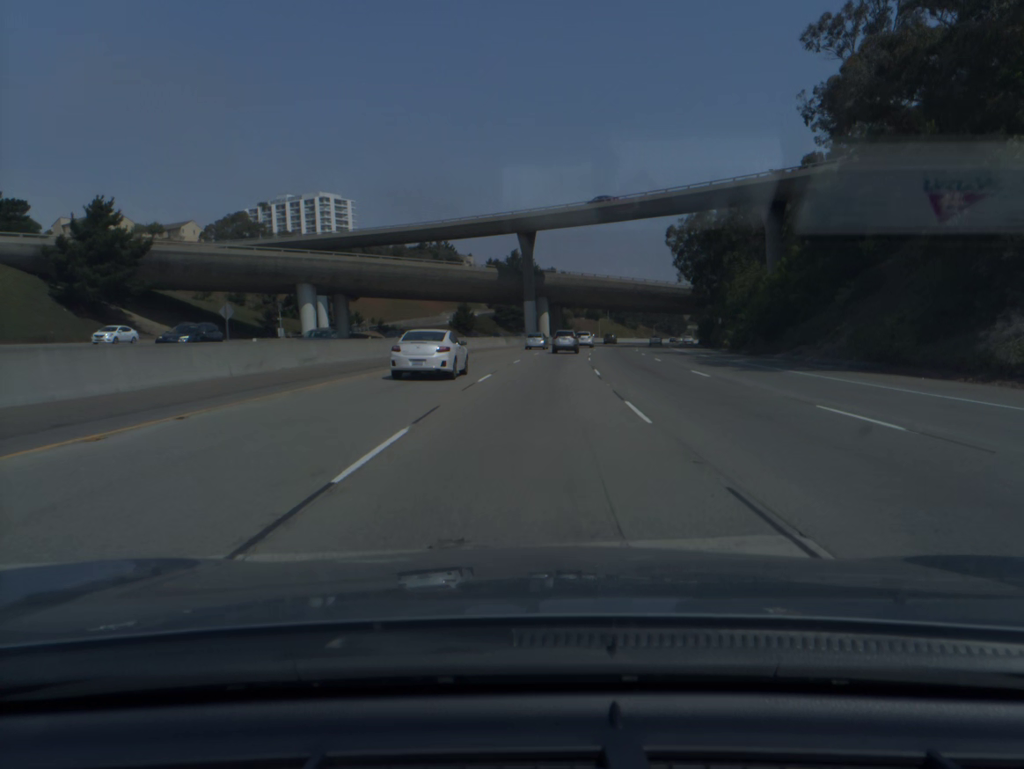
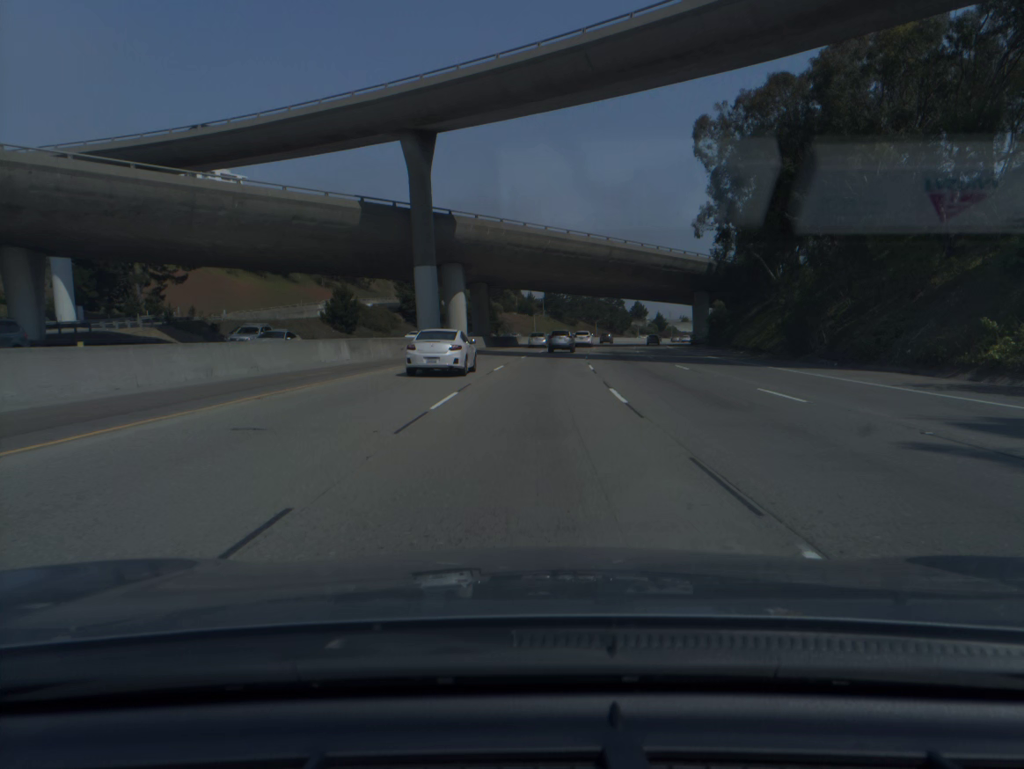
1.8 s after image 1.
(+2.5, +52.0) m; +5°
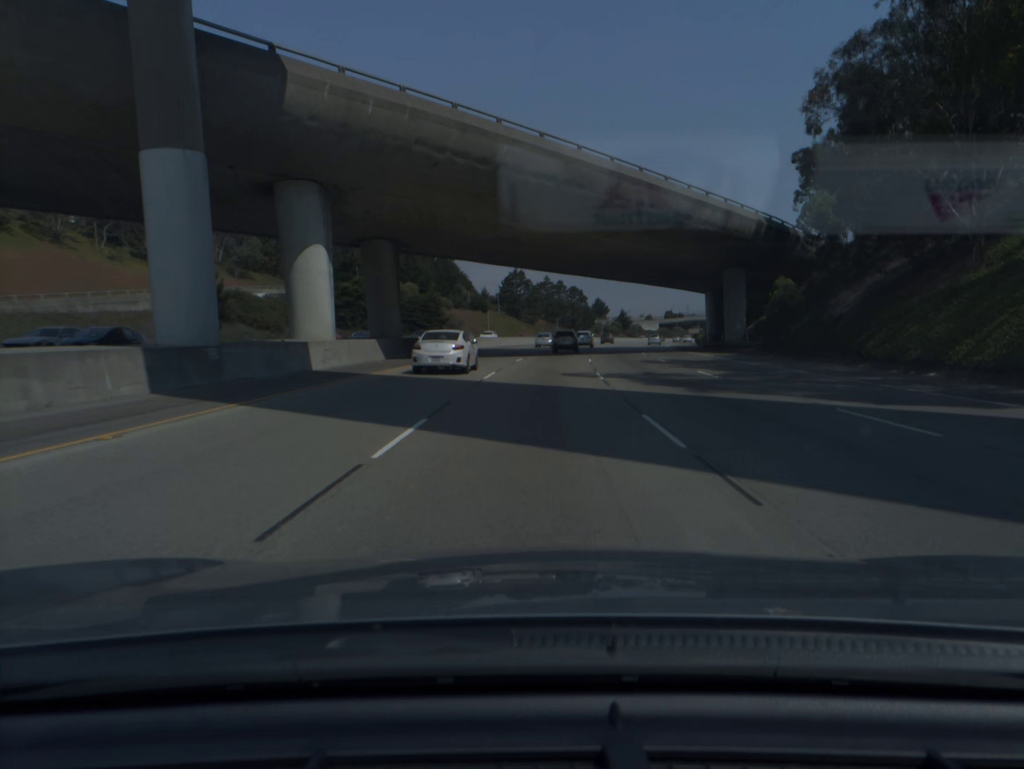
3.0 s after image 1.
(+0.9, +34.6) m; +3°
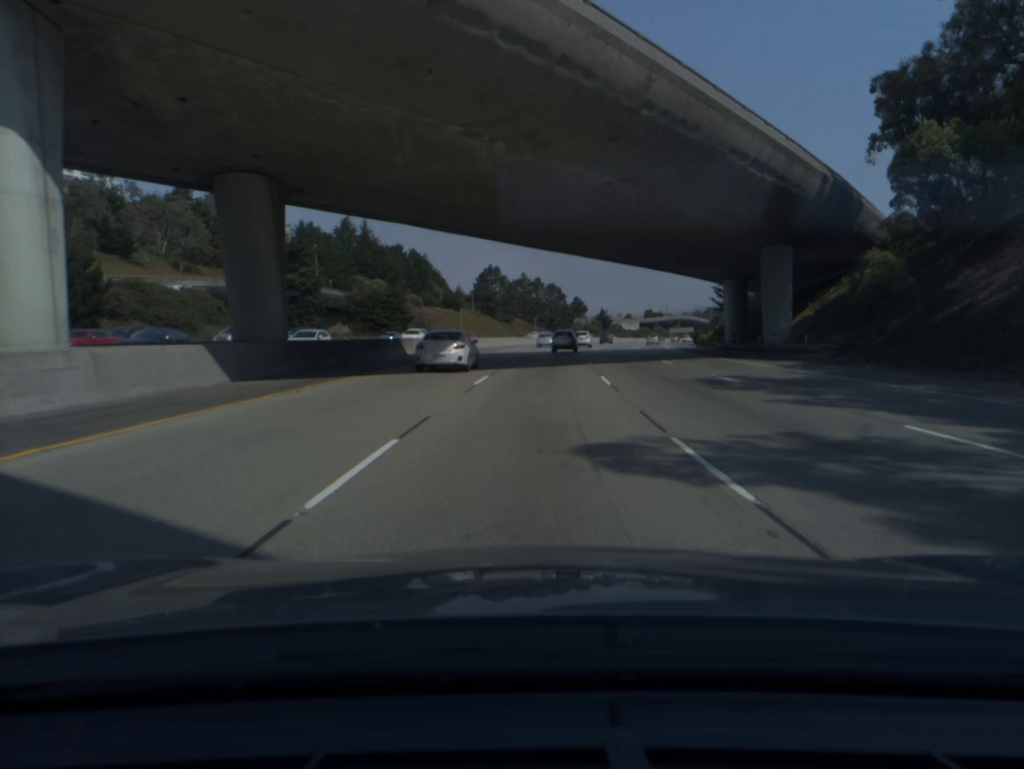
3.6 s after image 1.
(+0.3, +17.3) m; +2°
